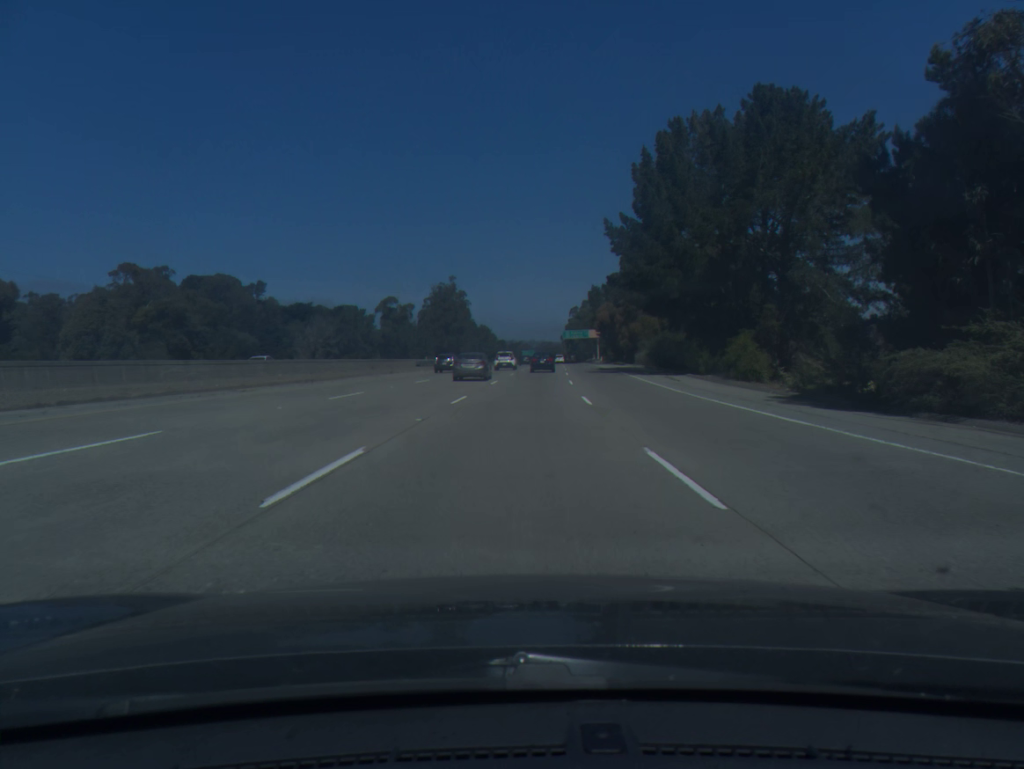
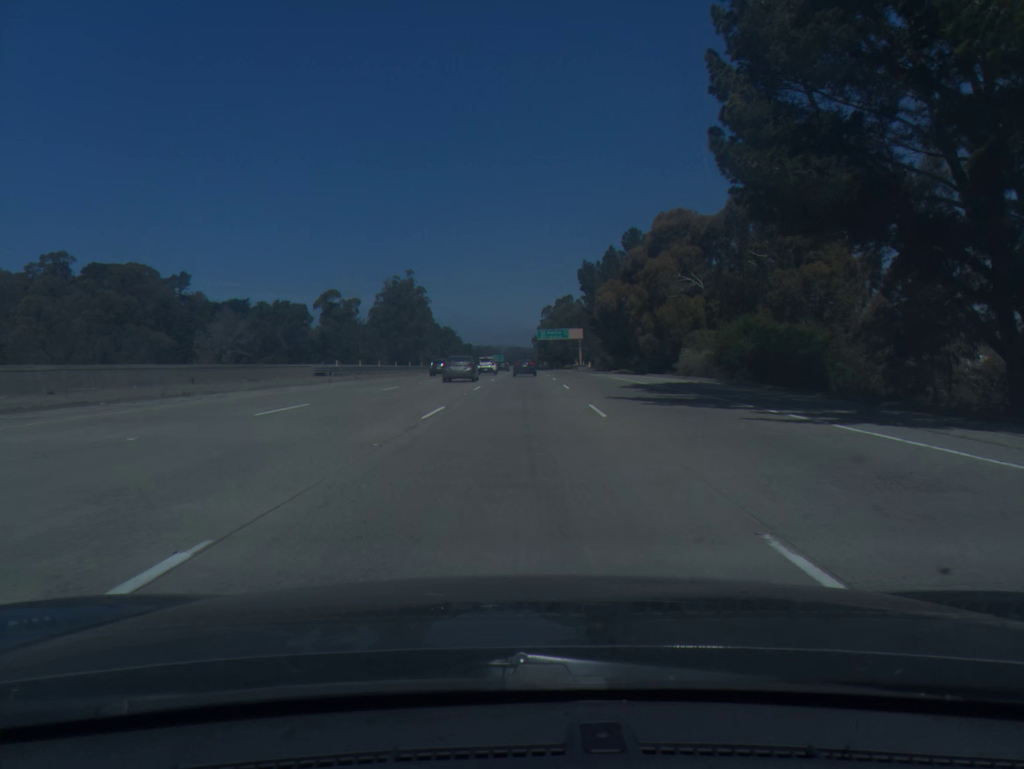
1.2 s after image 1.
(+0.7, +34.5) m; +2°
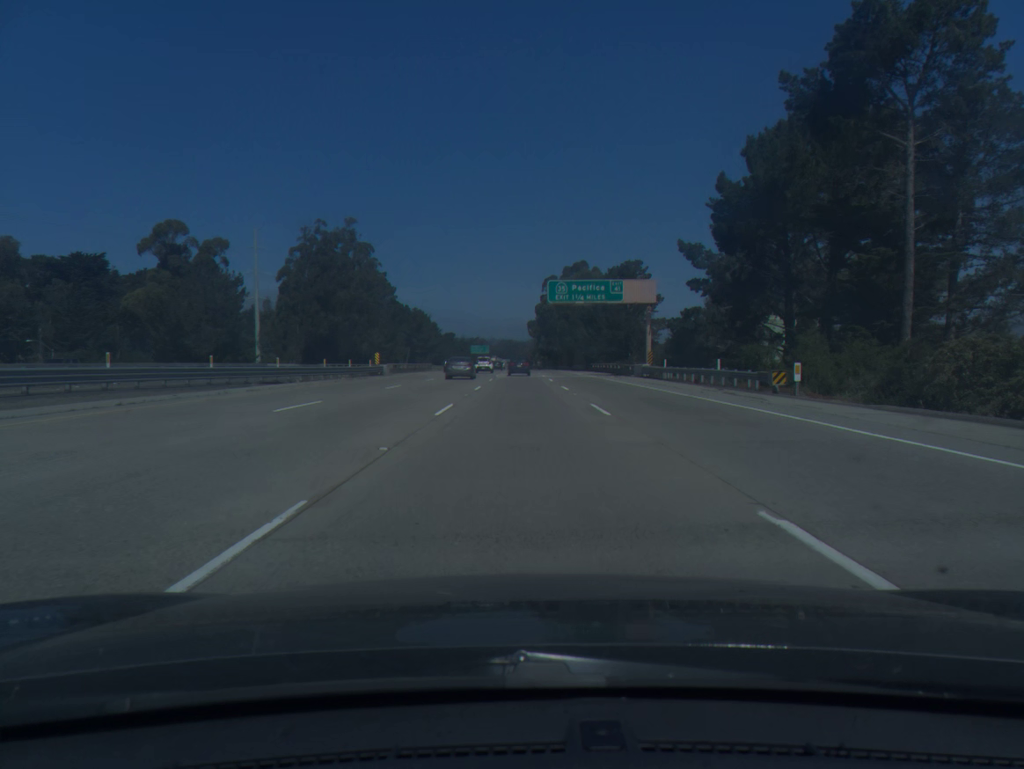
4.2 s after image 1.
(+0.6, +87.2) m; +1°
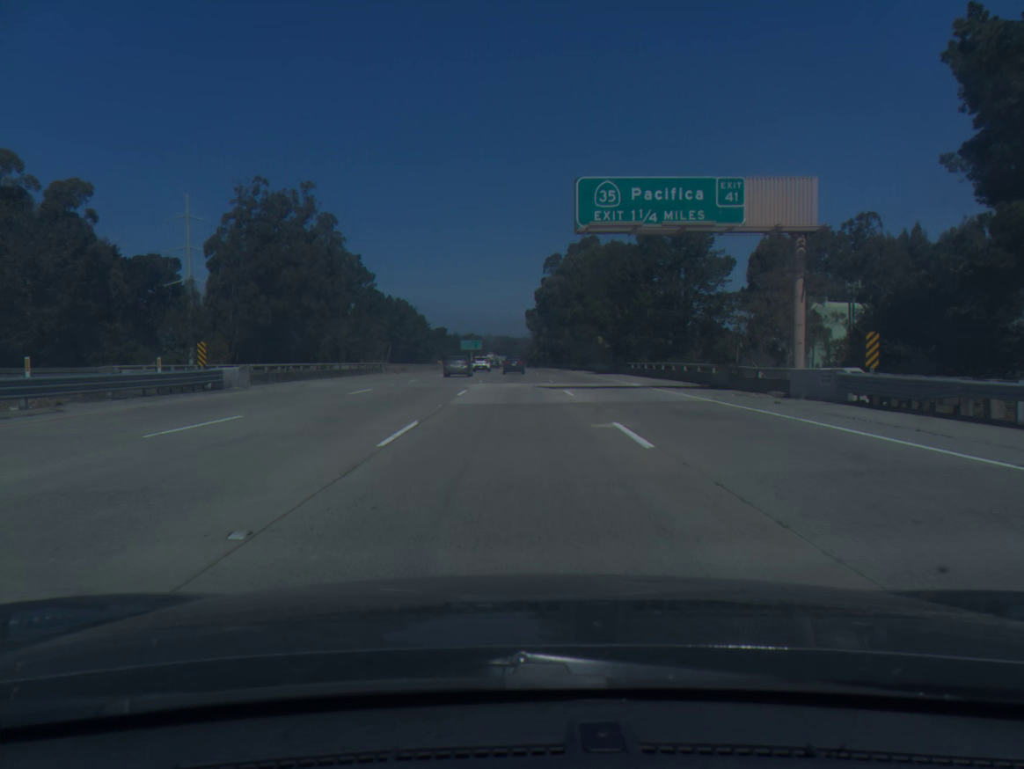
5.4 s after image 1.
(+0.1, +35.3) m; 0°
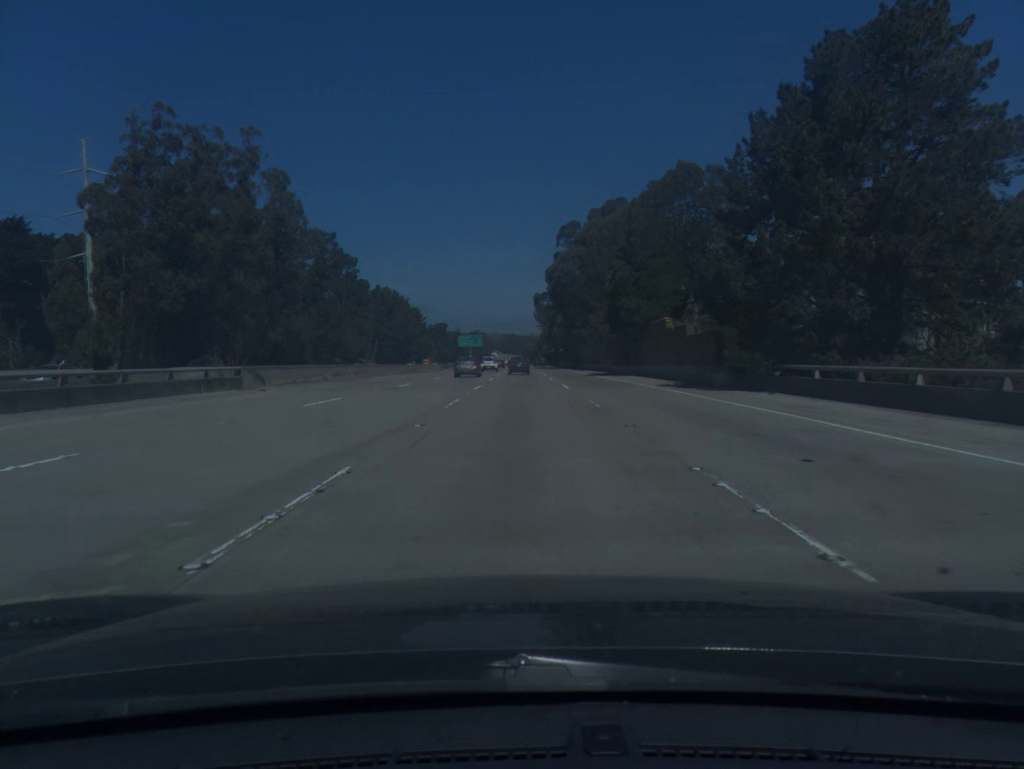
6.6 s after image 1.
(-0.1, +35.5) m; 0°
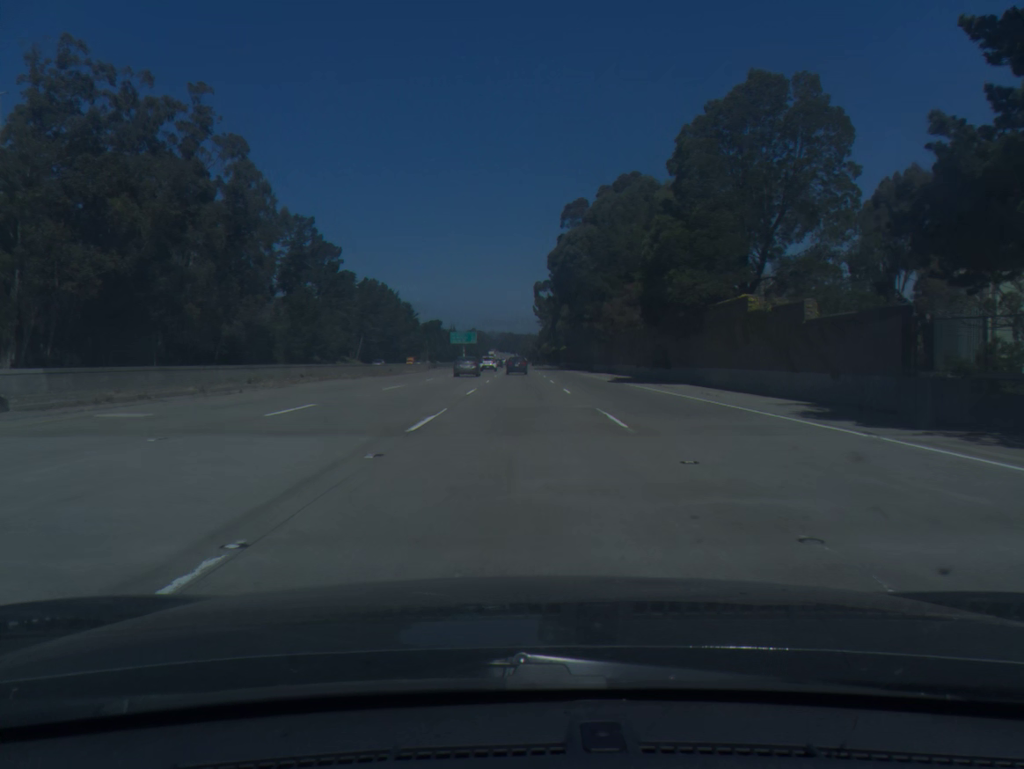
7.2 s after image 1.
(0.0, +17.9) m; 0°
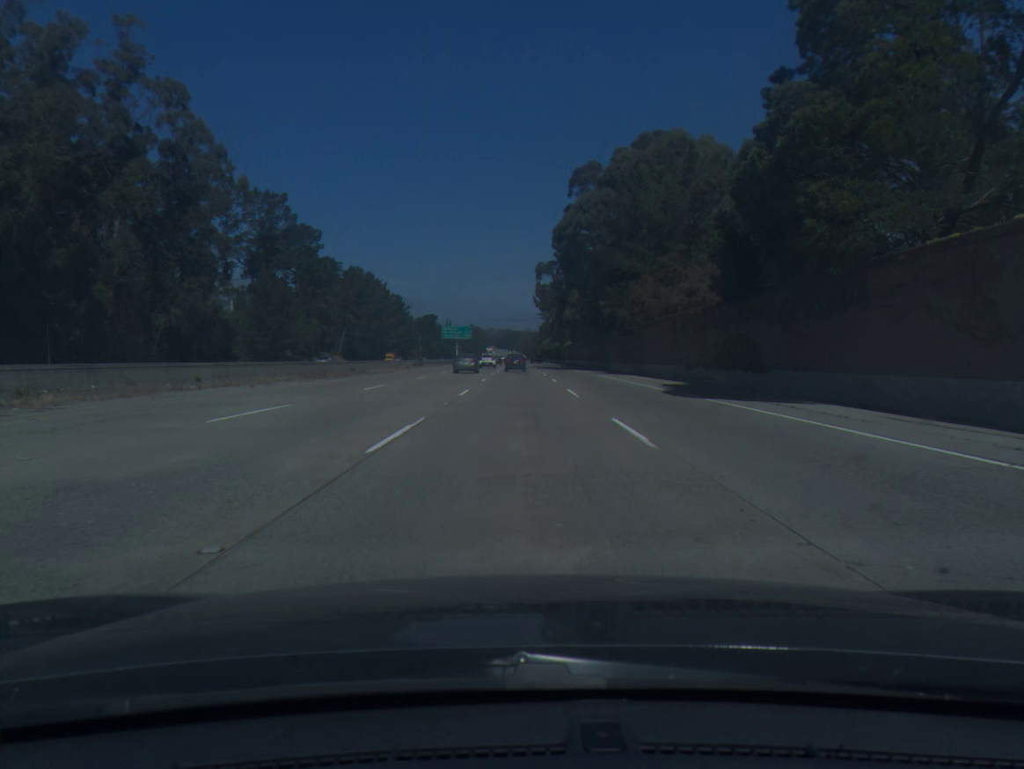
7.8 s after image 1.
(0.0, +17.9) m; 0°
